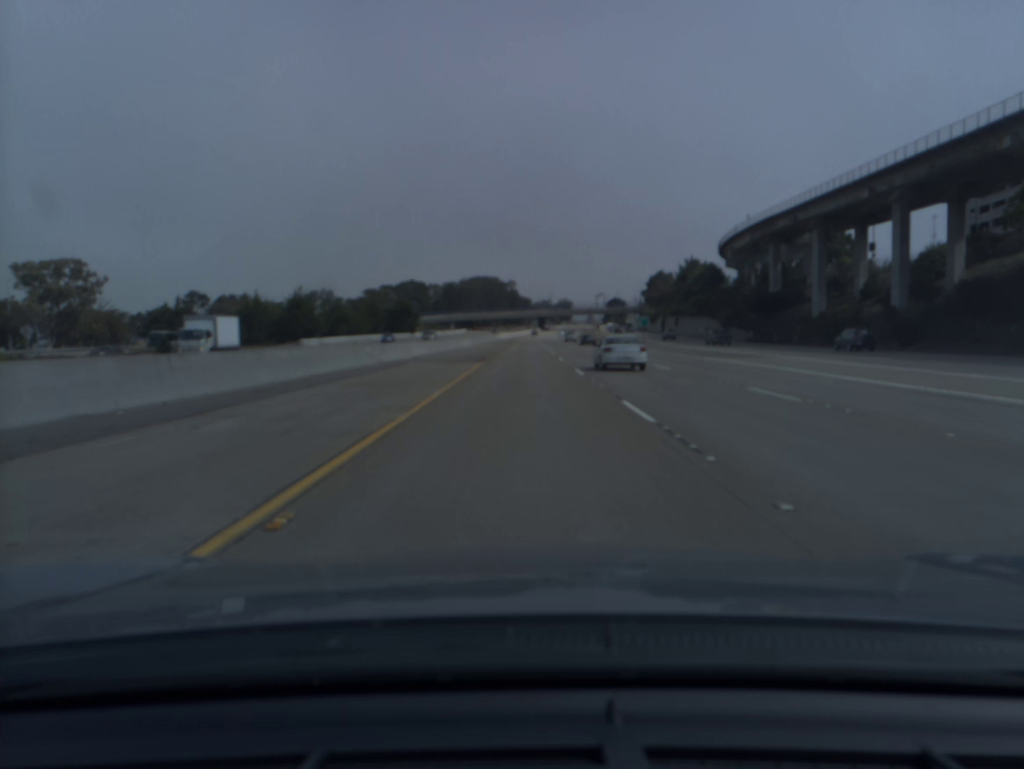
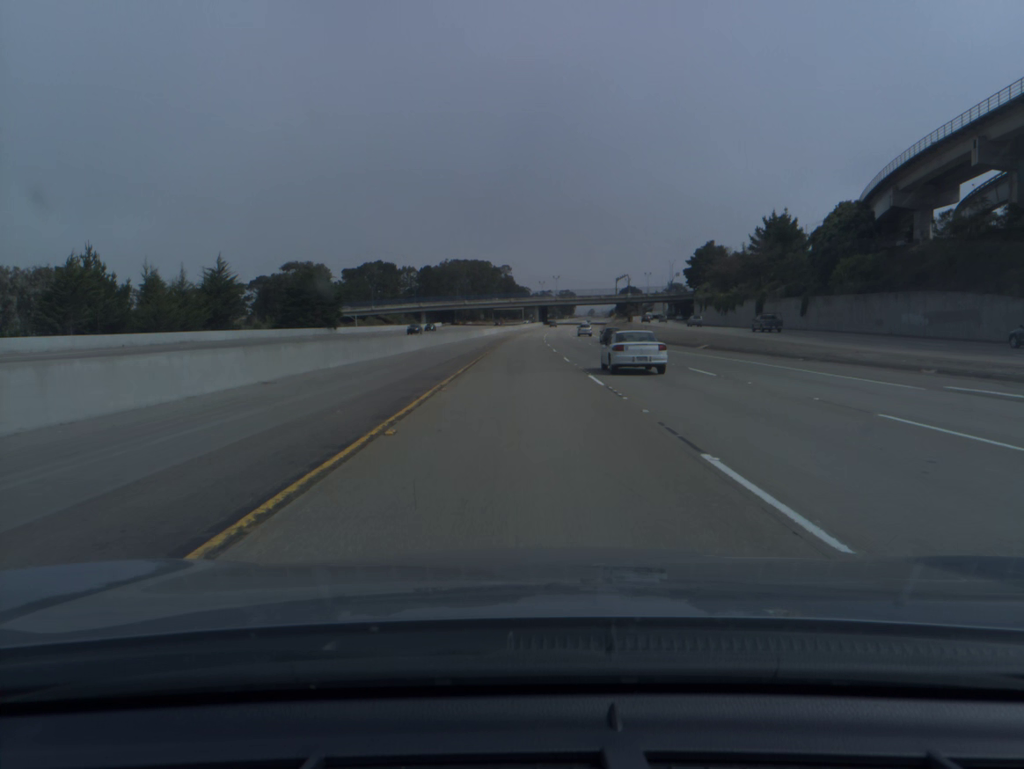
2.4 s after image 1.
(+0.1, +80.0) m; 0°
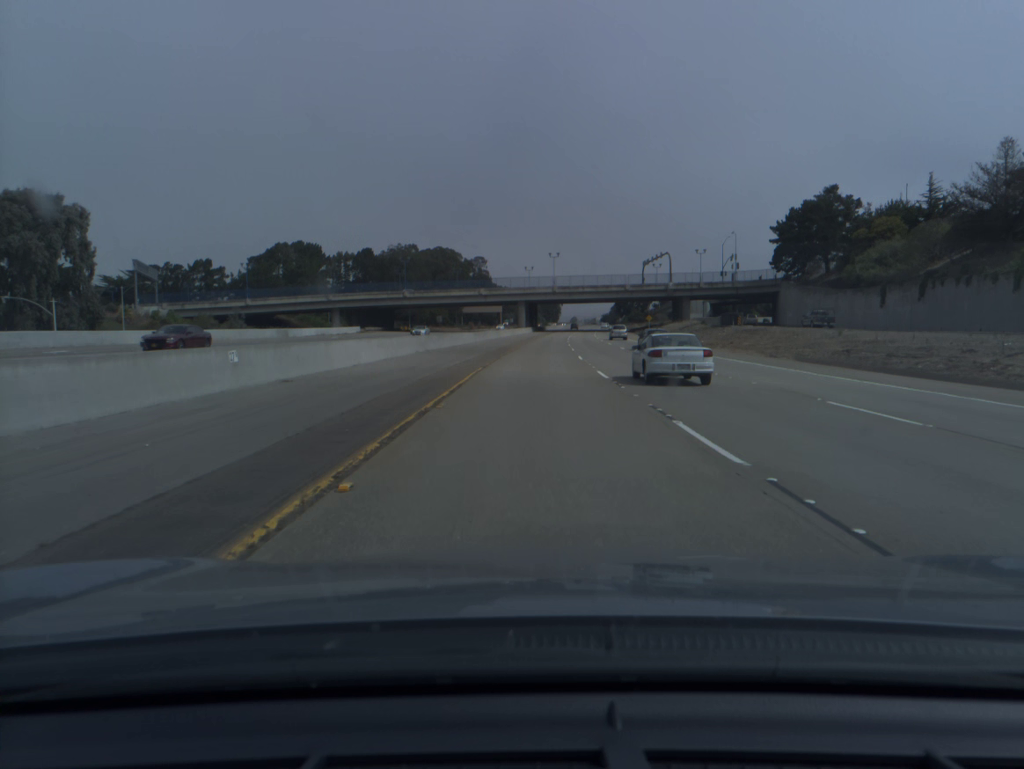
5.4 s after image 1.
(+0.2, +98.4) m; +1°
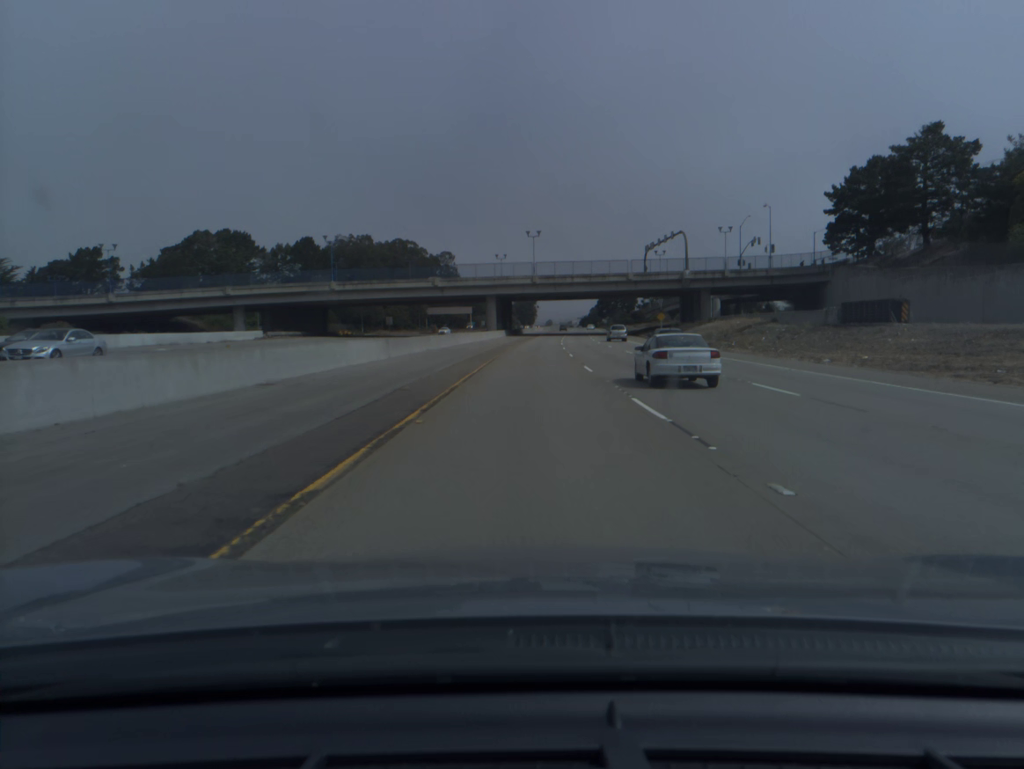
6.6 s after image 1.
(+0.8, +38.9) m; +2°
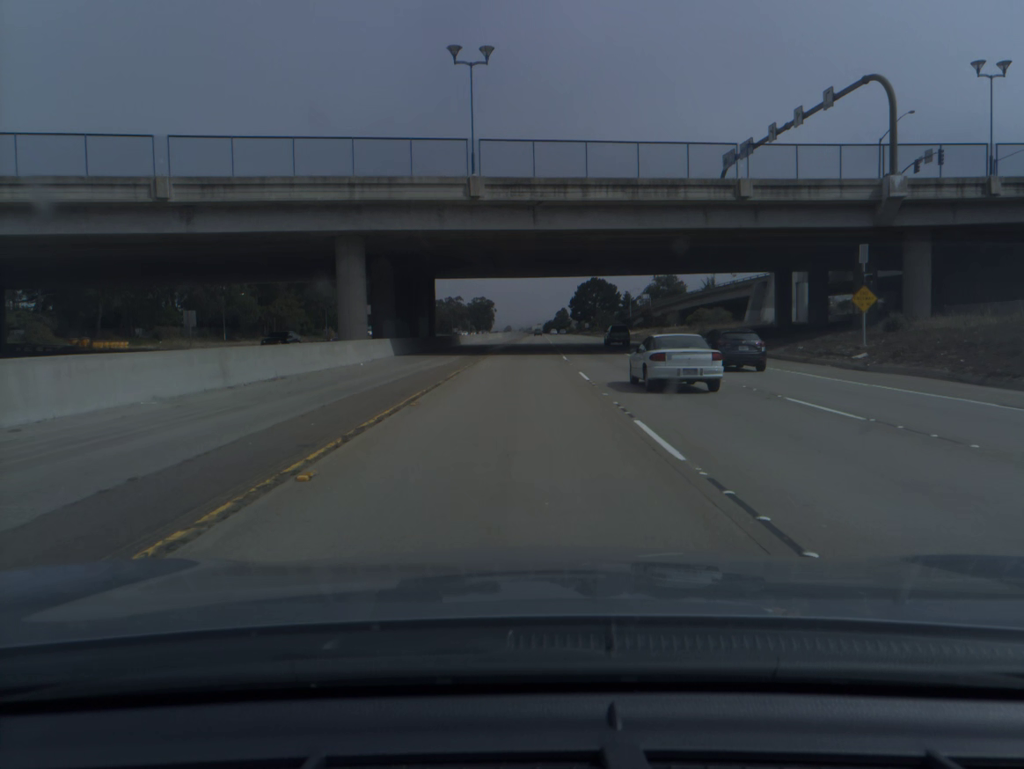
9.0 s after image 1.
(+2.0, +77.0) m; +3°
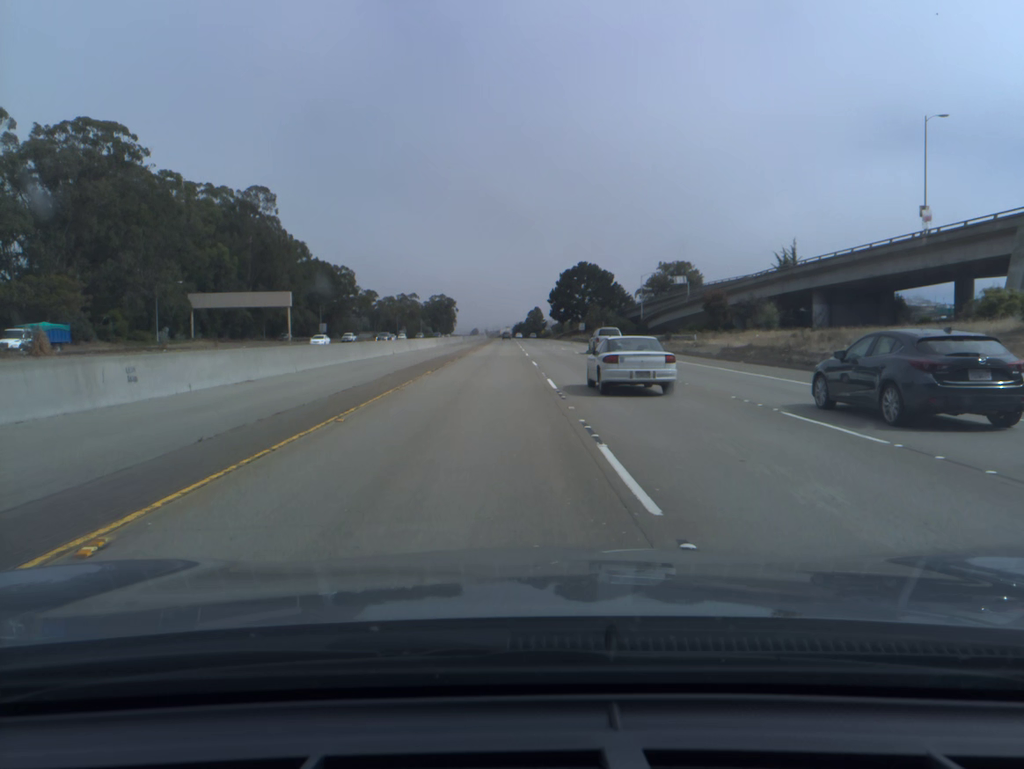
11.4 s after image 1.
(+1.6, +75.4) m; +2°
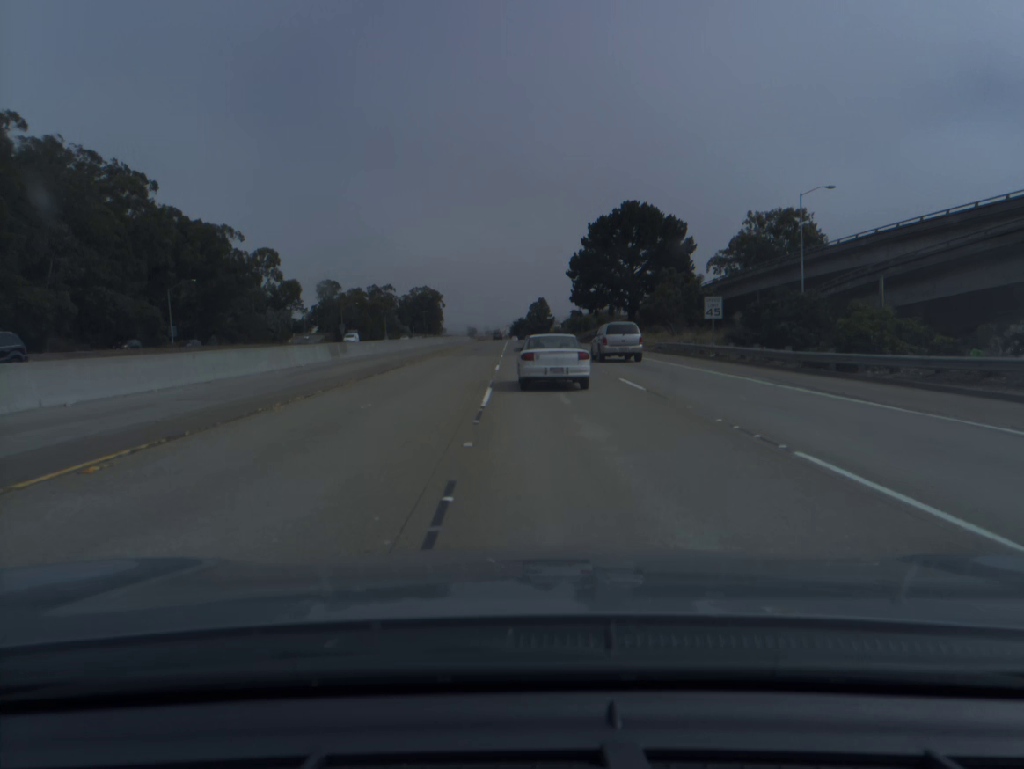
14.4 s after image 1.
(+0.1, +92.7) m; 0°
